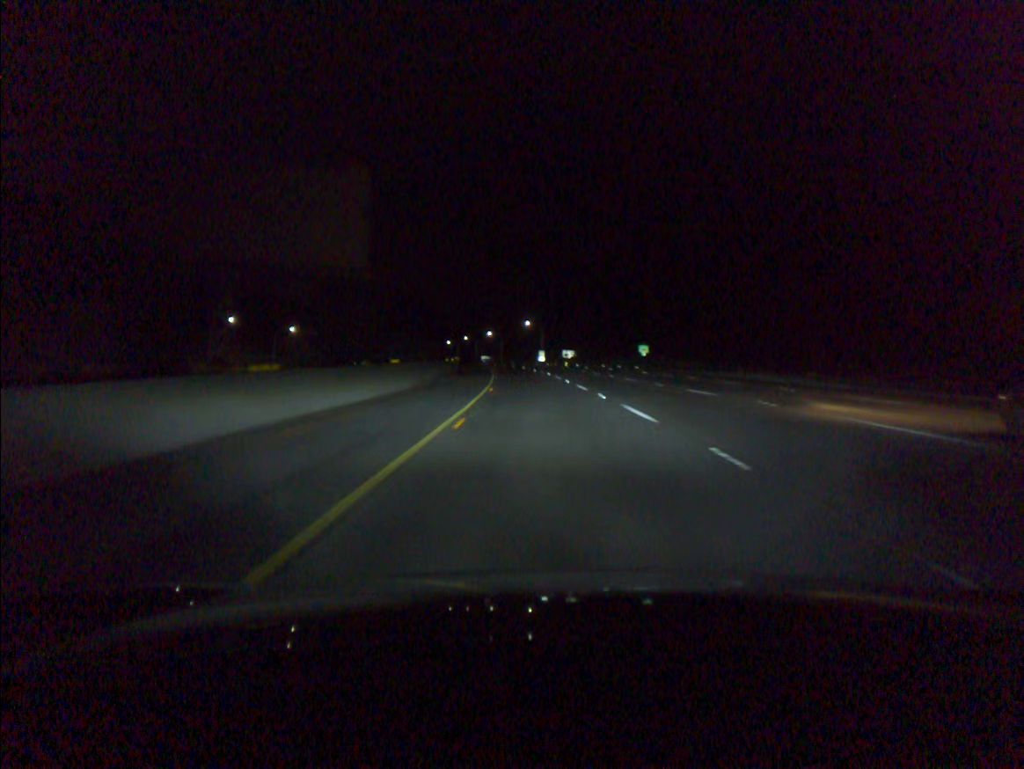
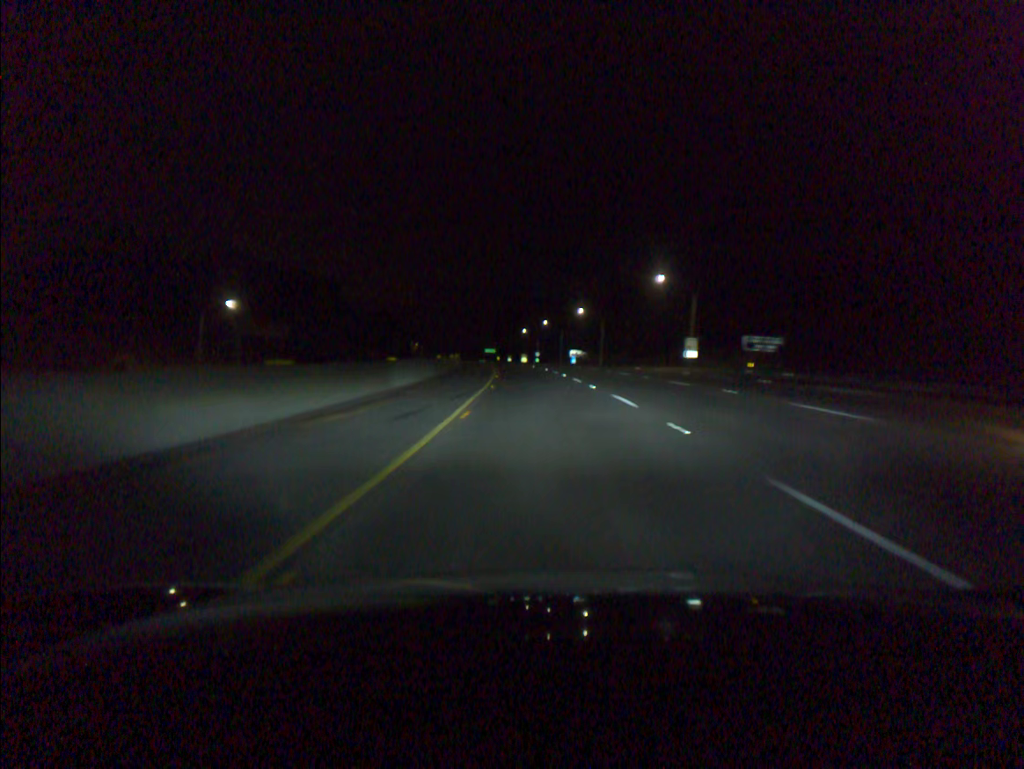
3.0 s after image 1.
(-5.6, +98.1) m; -7°
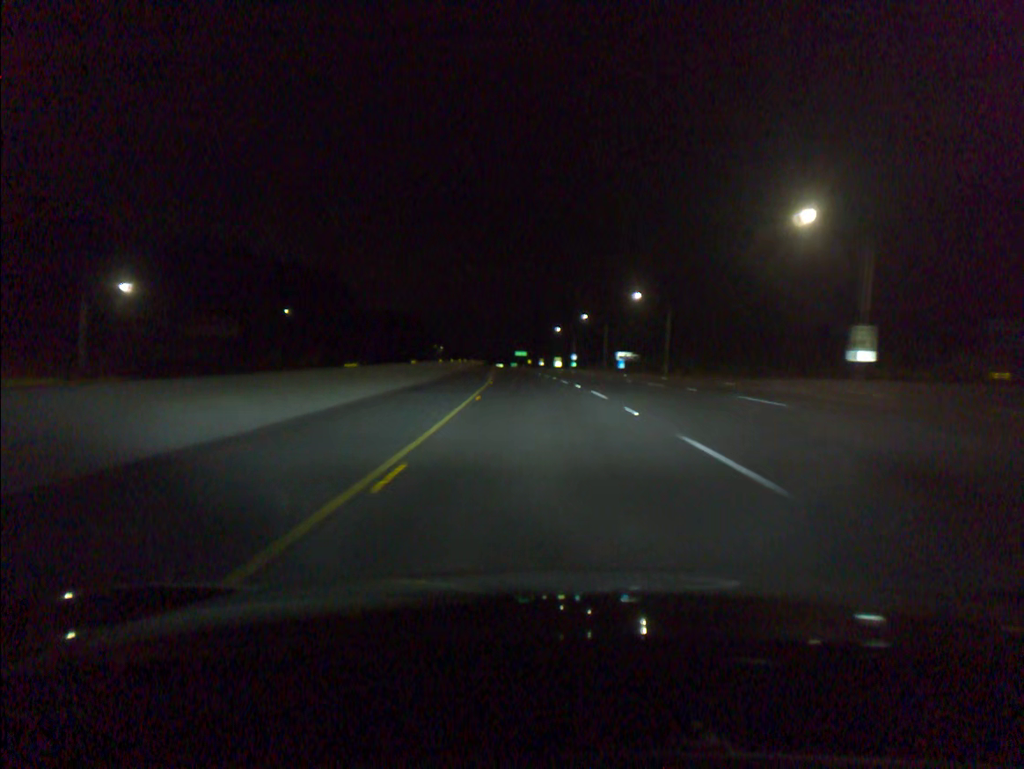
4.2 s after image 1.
(-0.8, +39.4) m; -2°
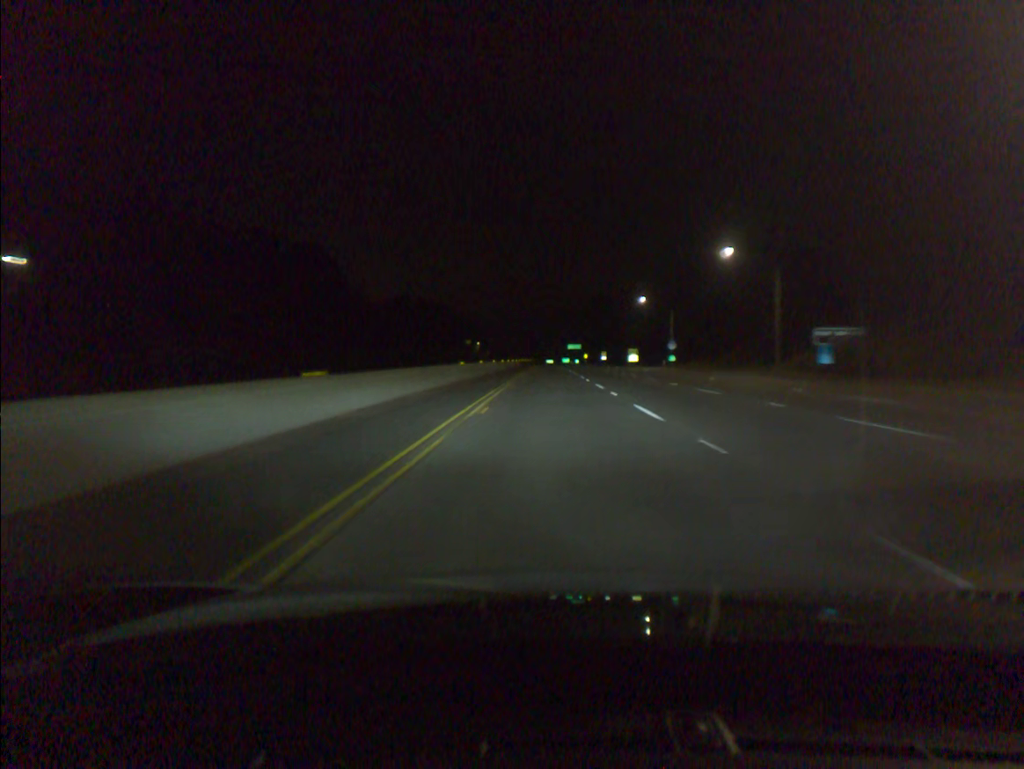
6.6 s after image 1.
(-3.5, +78.8) m; -4°
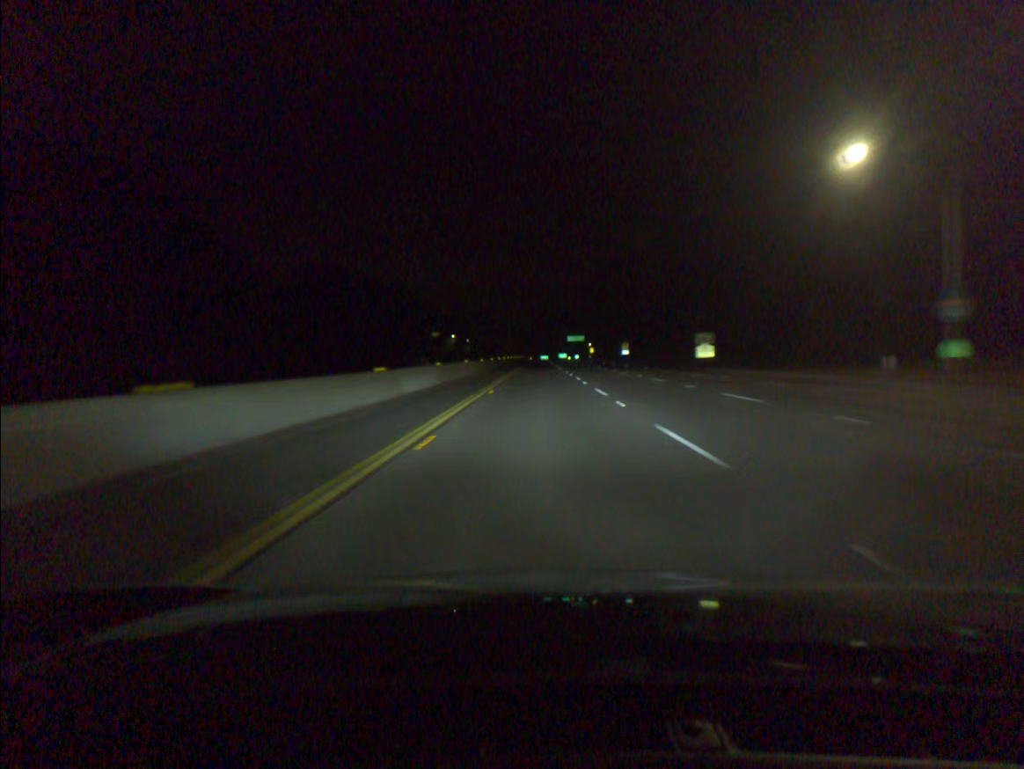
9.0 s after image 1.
(+0.5, +79.0) m; 0°
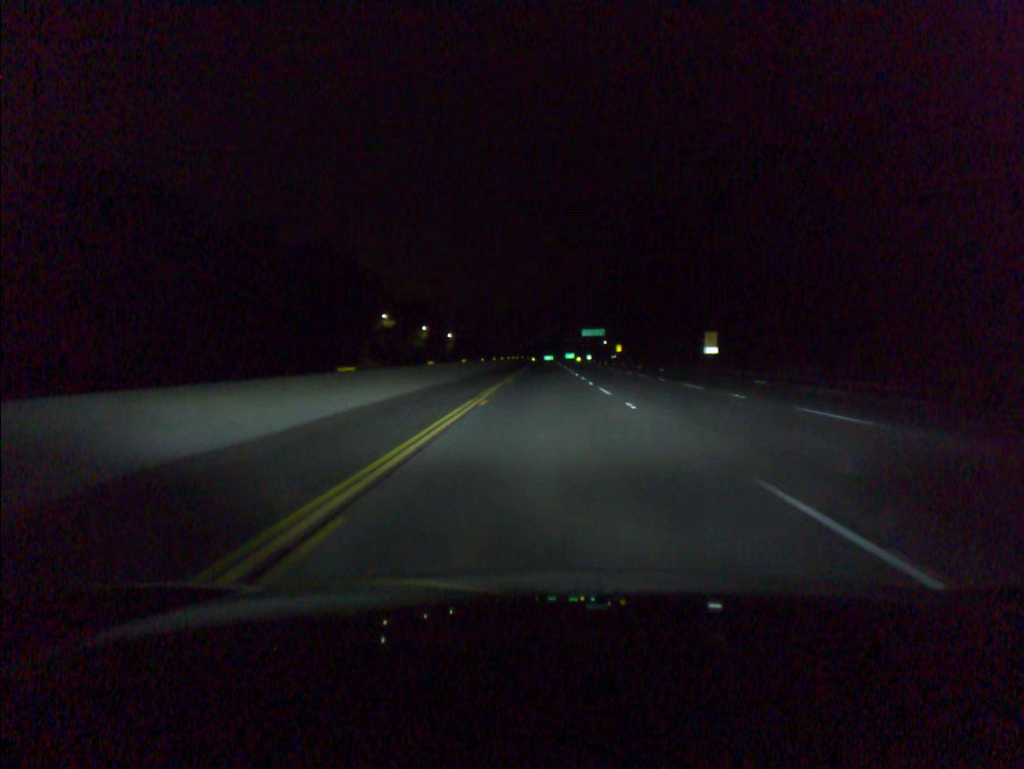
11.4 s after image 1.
(-0.5, +78.9) m; 0°
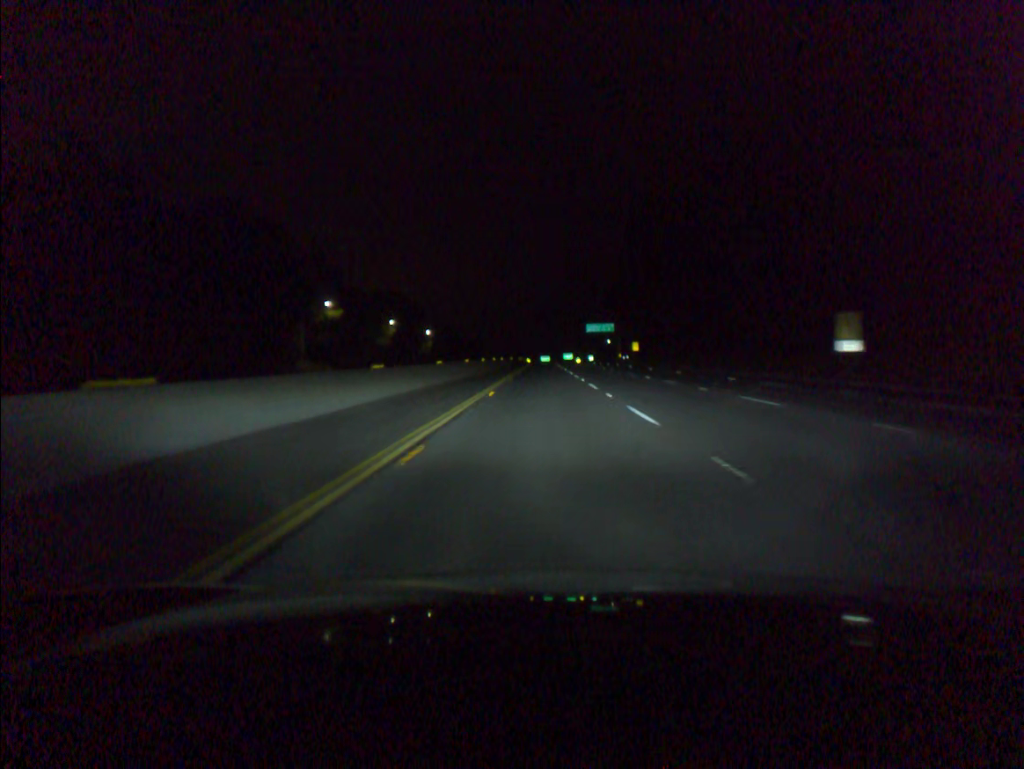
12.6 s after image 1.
(+0.1, +39.4) m; 0°
